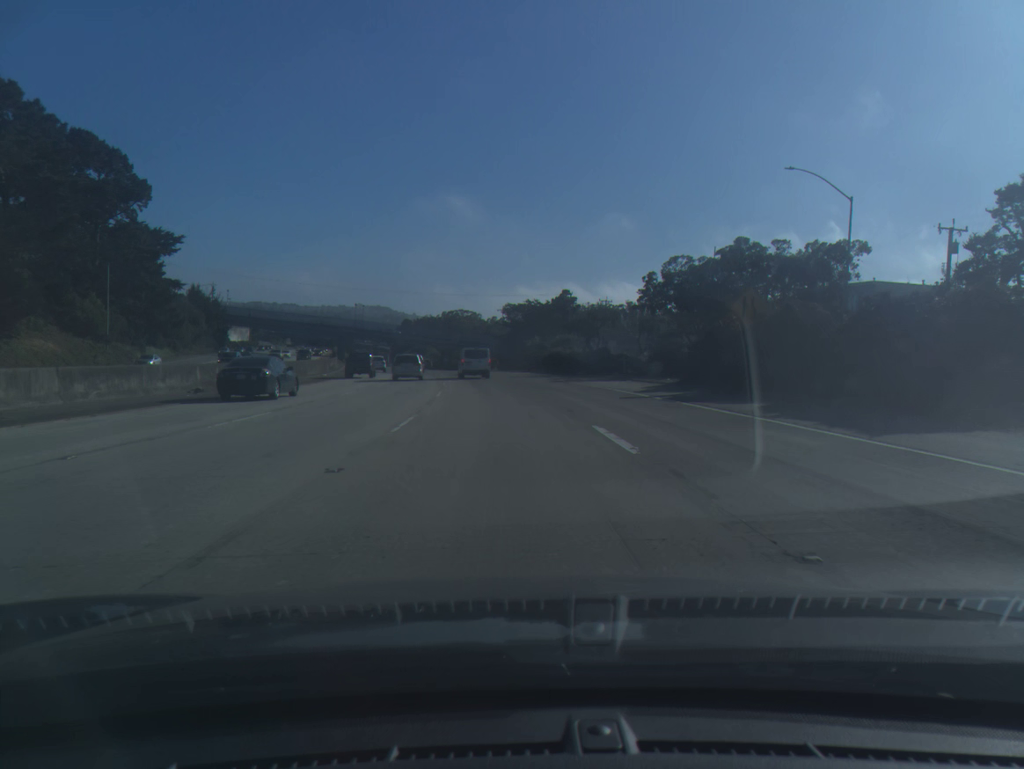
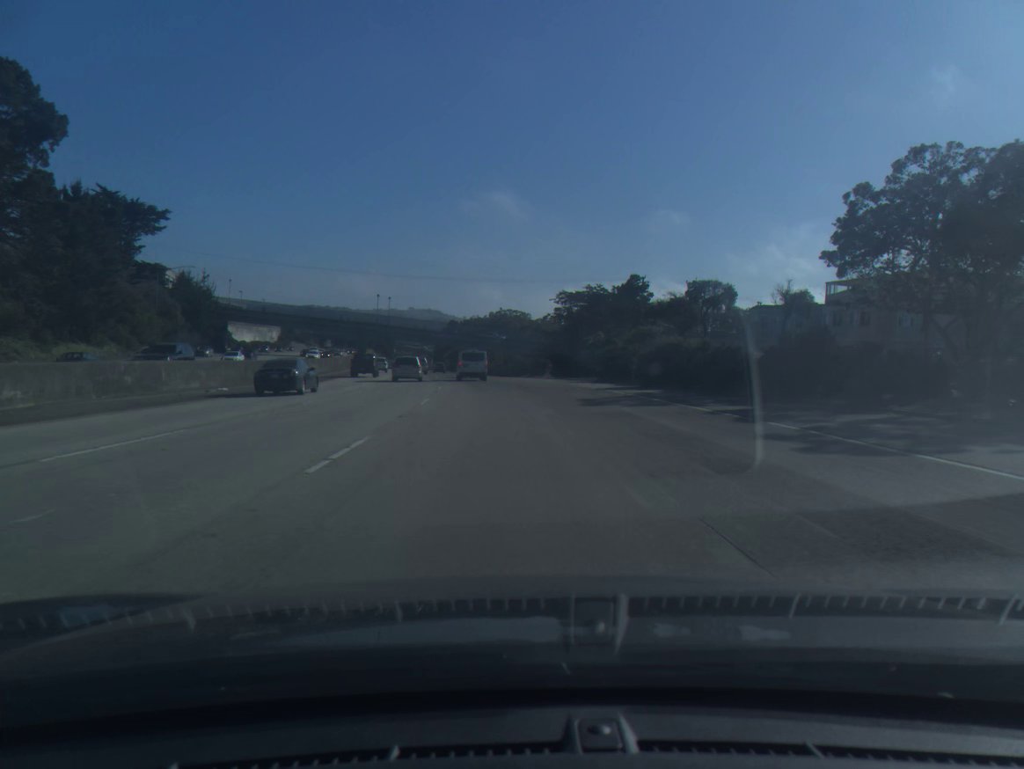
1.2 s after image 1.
(-1.1, +34.4) m; -4°
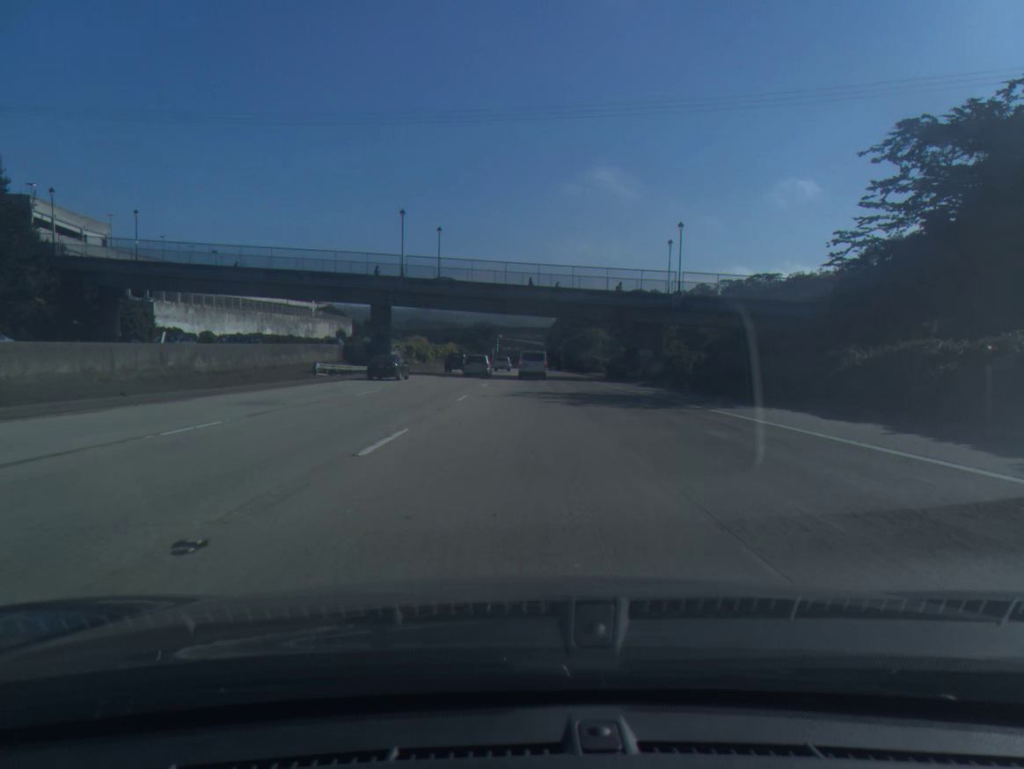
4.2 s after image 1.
(-7.1, +85.7) m; -9°
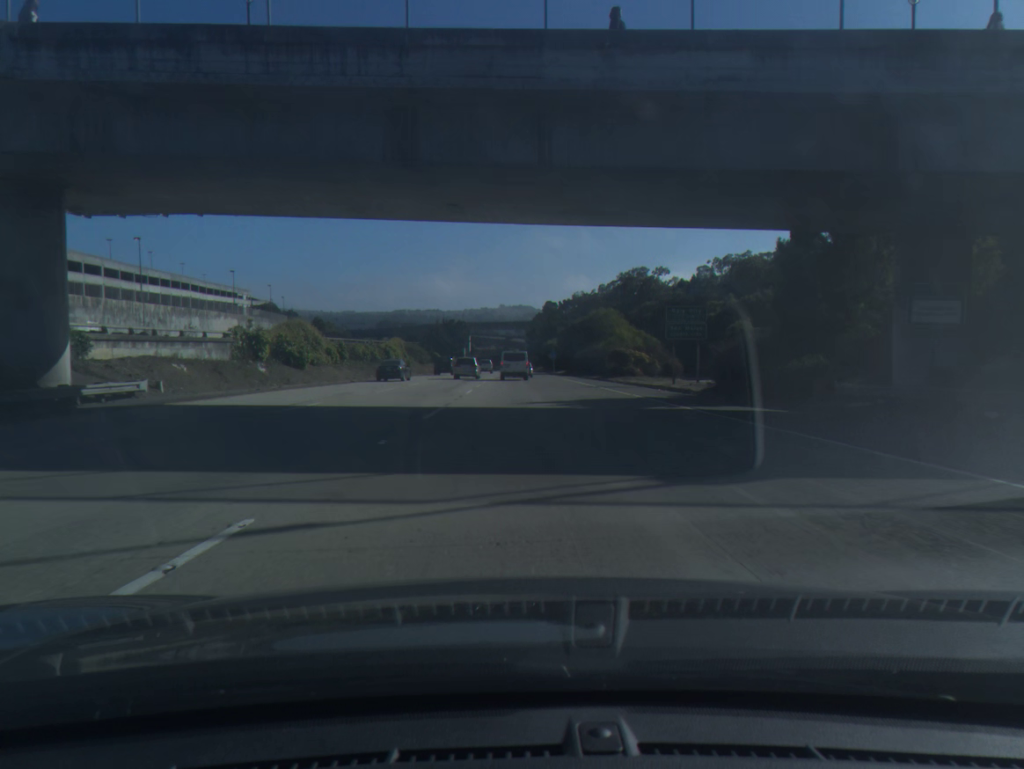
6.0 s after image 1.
(+0.4, +51.7) m; +1°
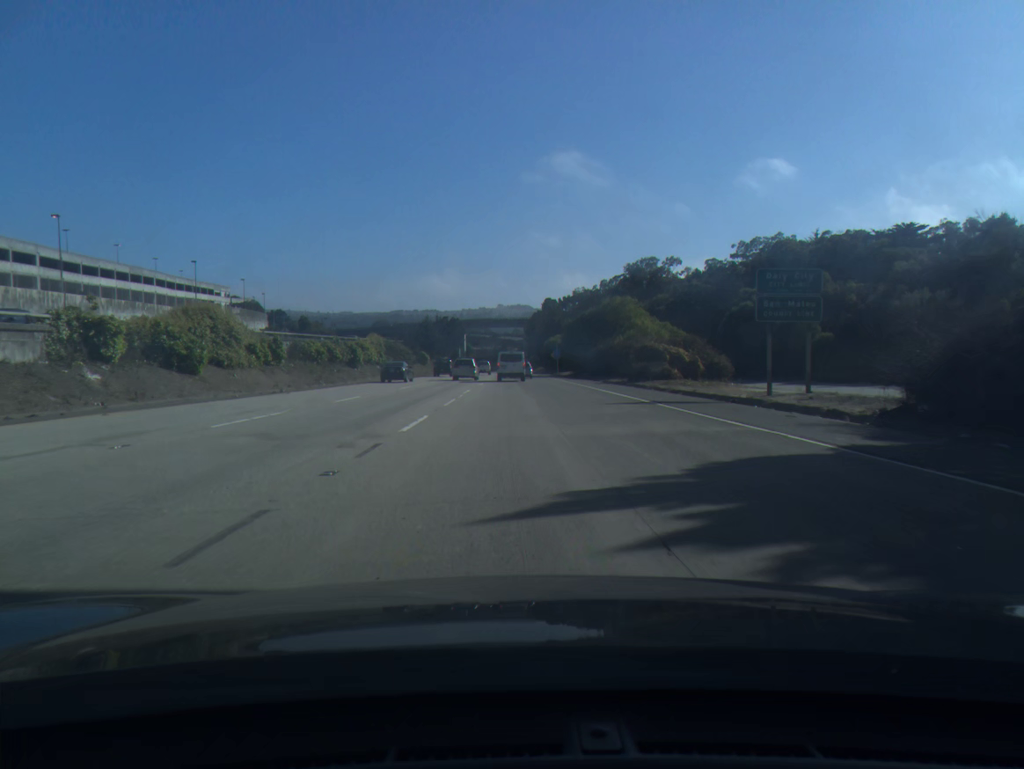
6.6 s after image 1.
(0.0, +17.2) m; 0°
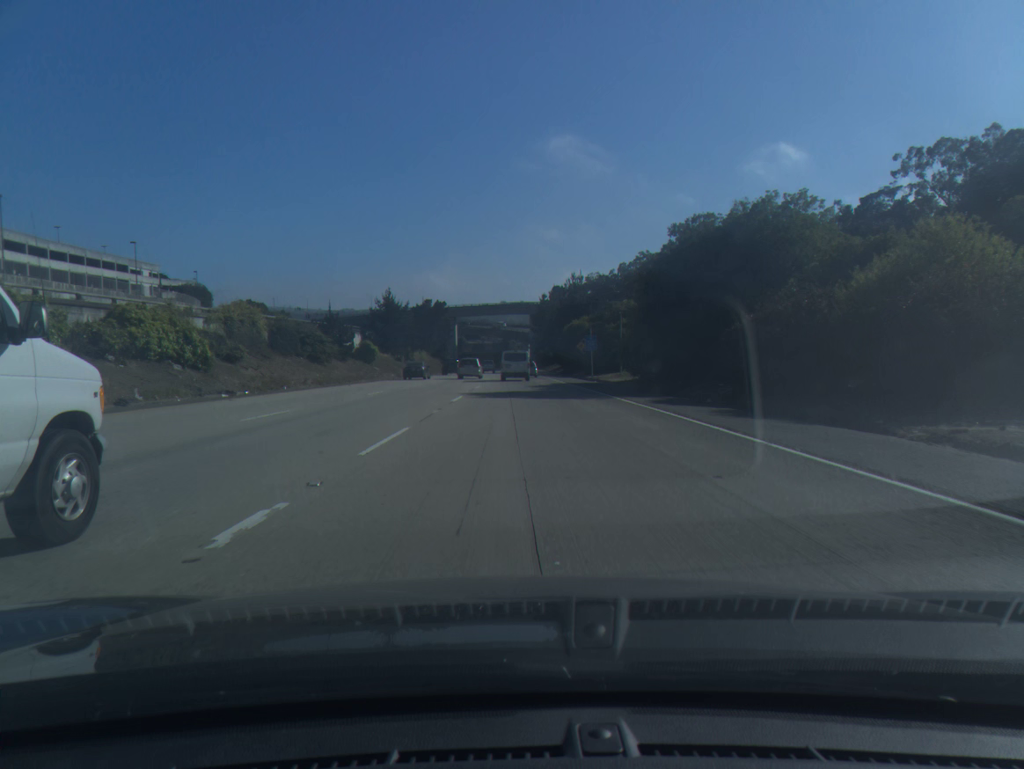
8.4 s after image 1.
(-0.1, +51.7) m; 0°
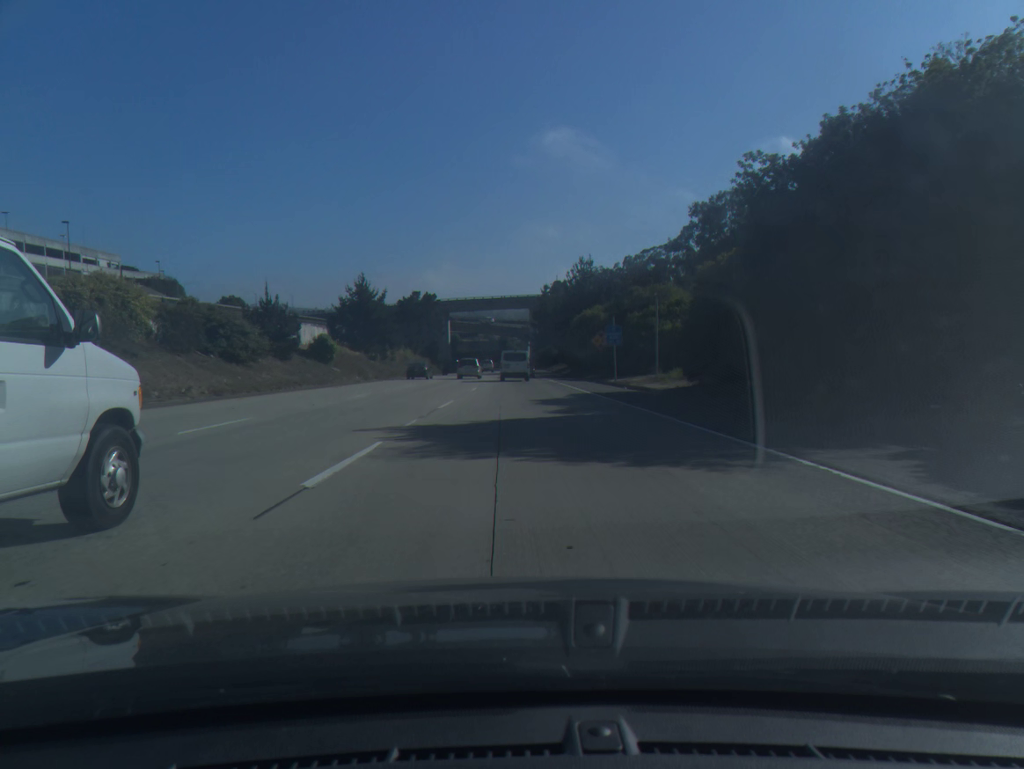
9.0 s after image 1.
(0.0, +17.2) m; 0°
